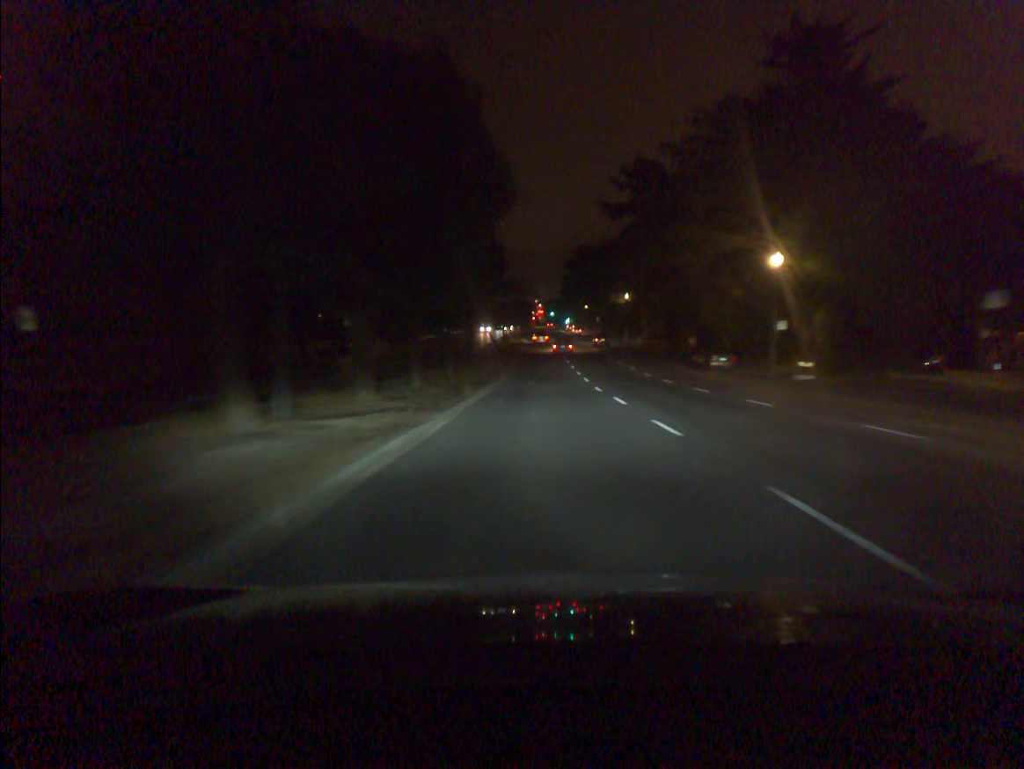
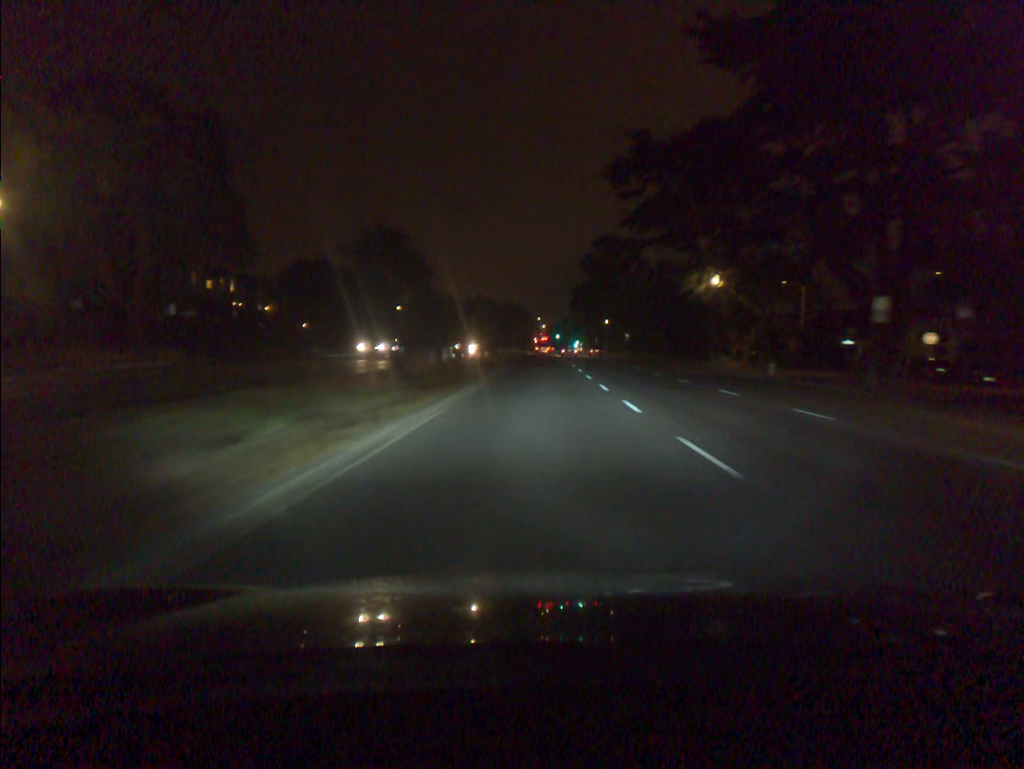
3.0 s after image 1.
(-0.1, +54.0) m; -1°
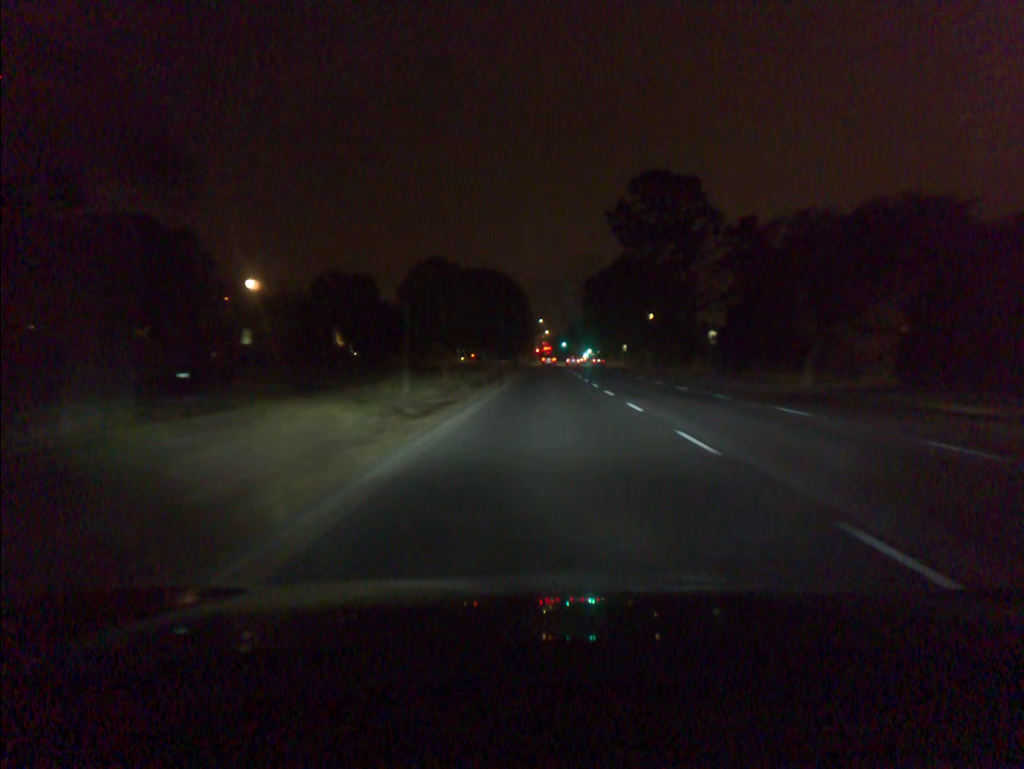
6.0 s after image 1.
(-0.1, +56.1) m; 0°
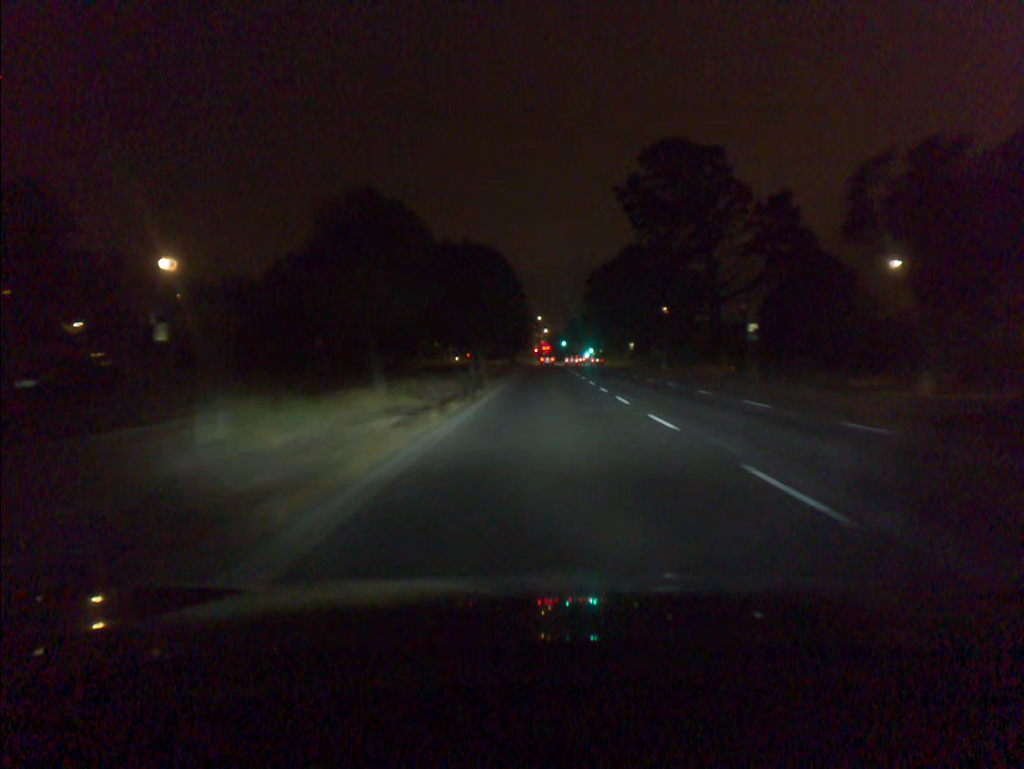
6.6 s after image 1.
(0.0, +11.6) m; 0°
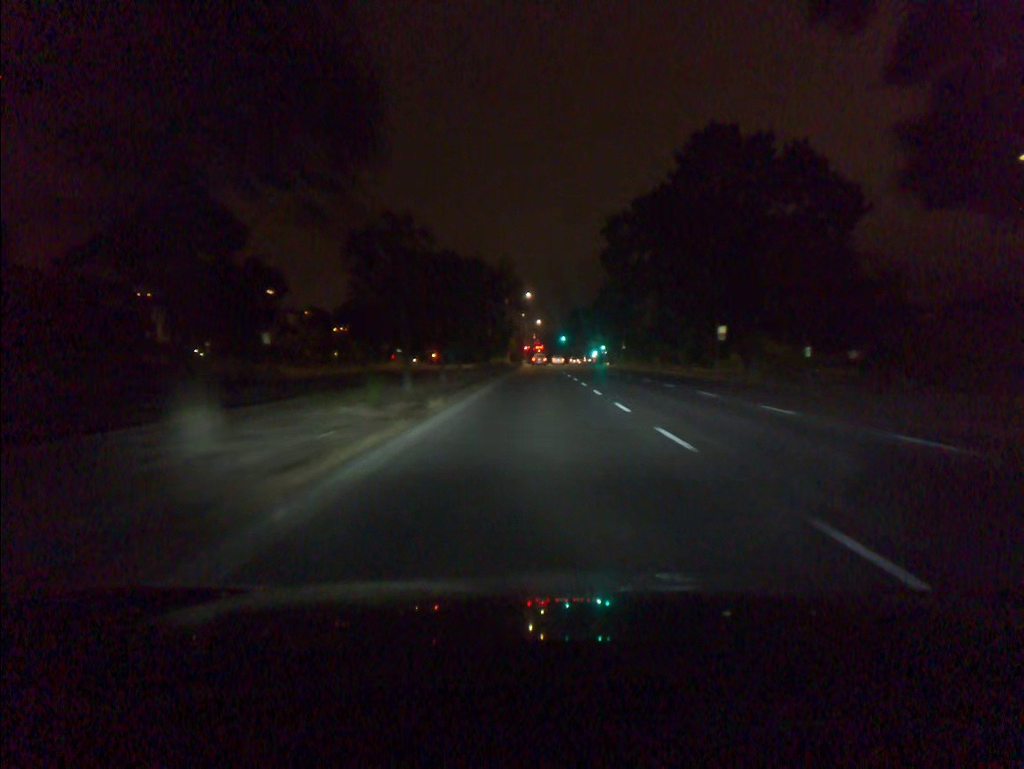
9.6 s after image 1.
(+0.5, +61.1) m; +1°
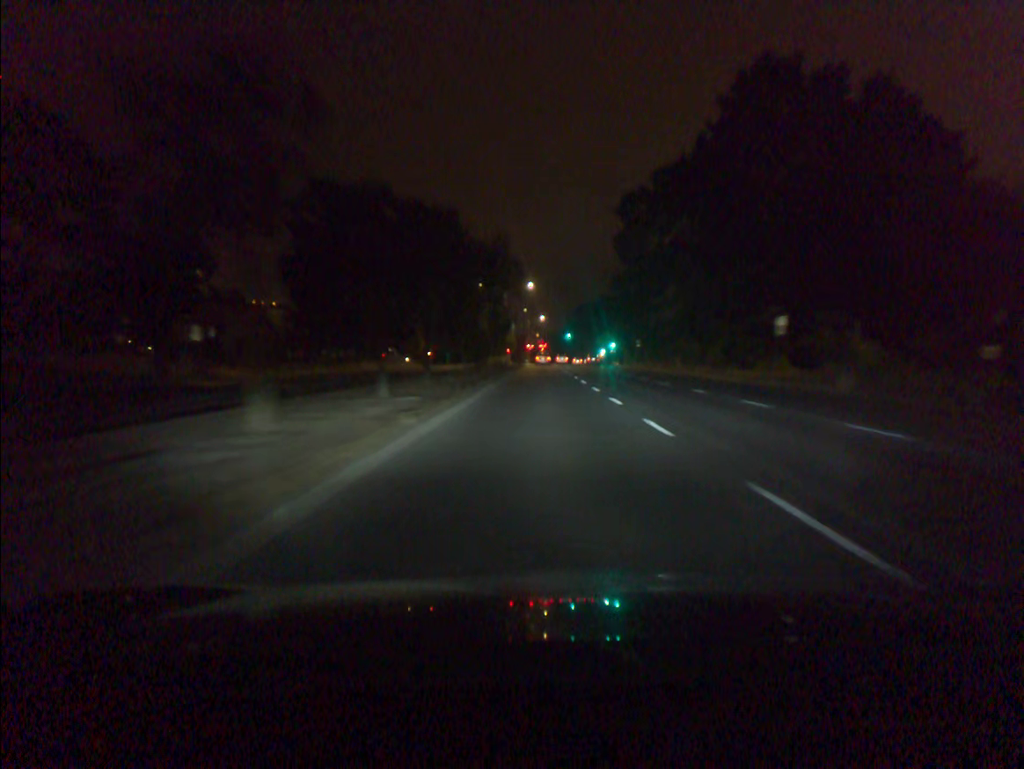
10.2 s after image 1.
(0.0, +12.7) m; 0°
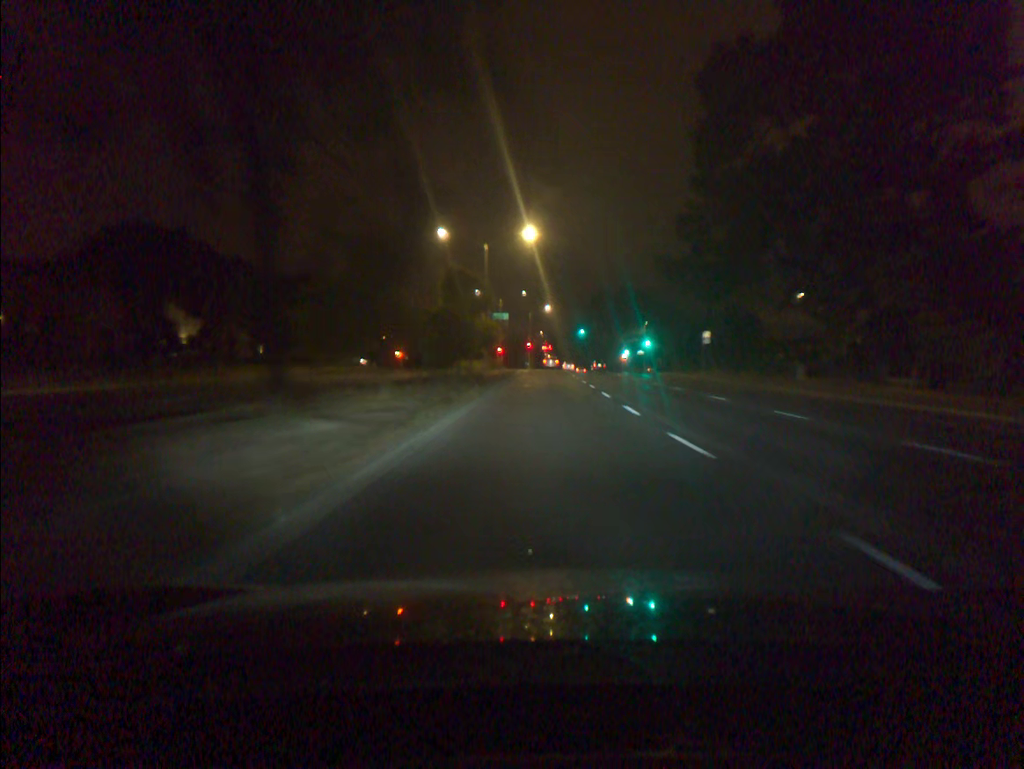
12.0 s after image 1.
(-0.1, +38.4) m; 0°
